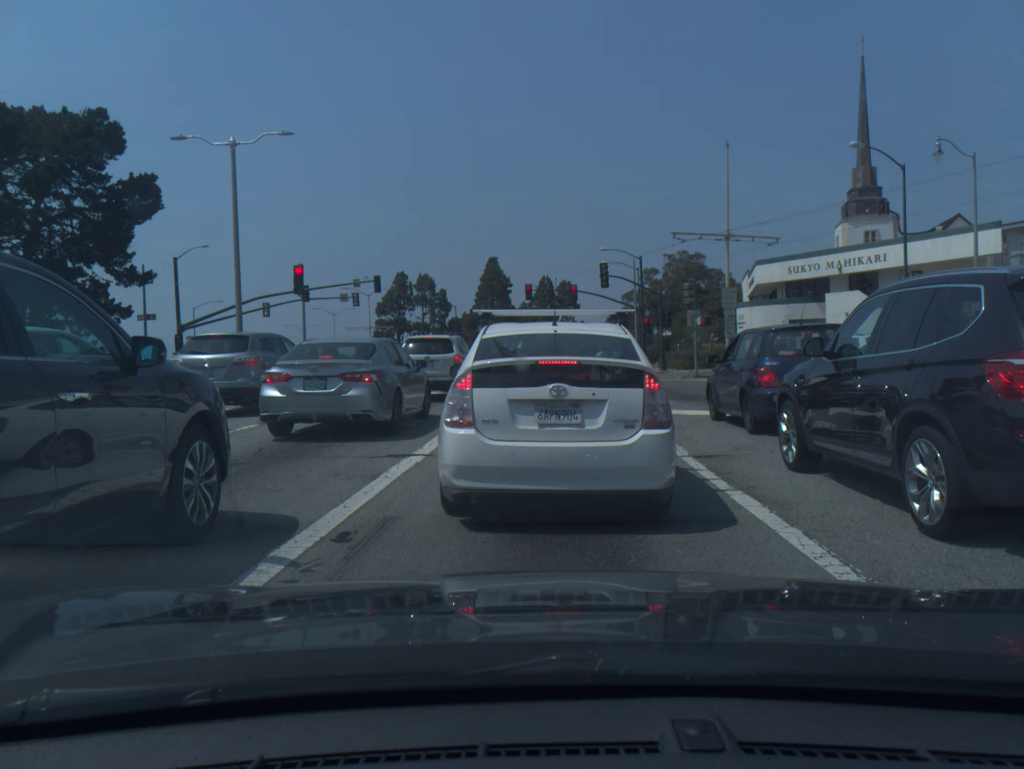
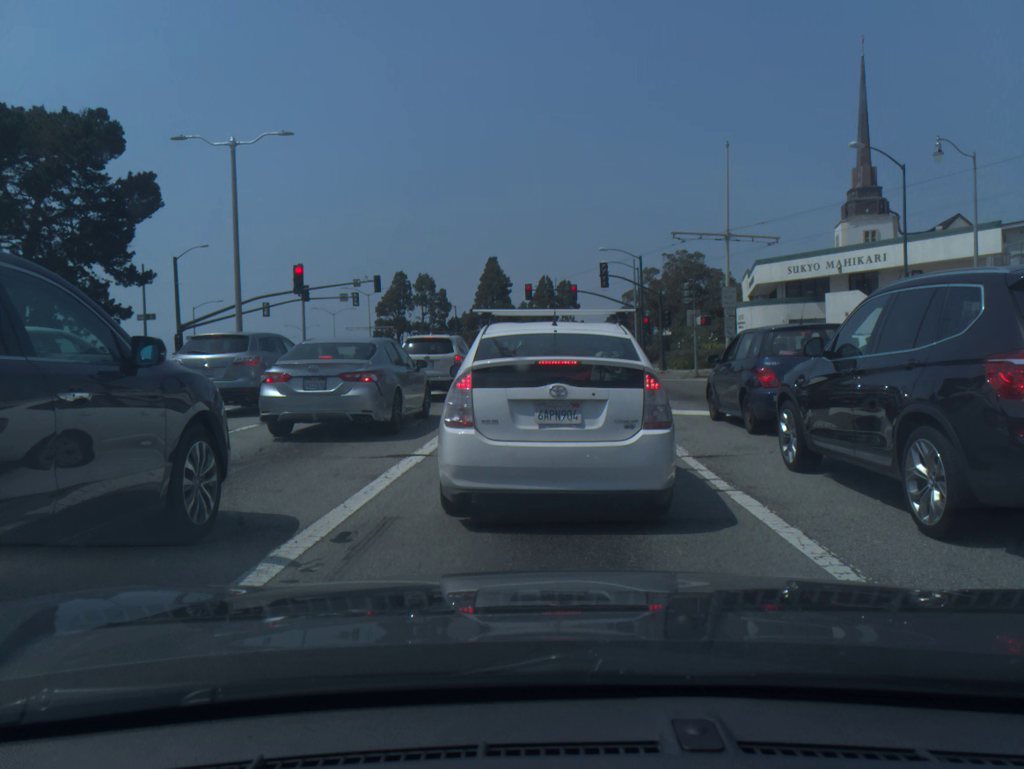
(0.0, 0.0) m; 0°
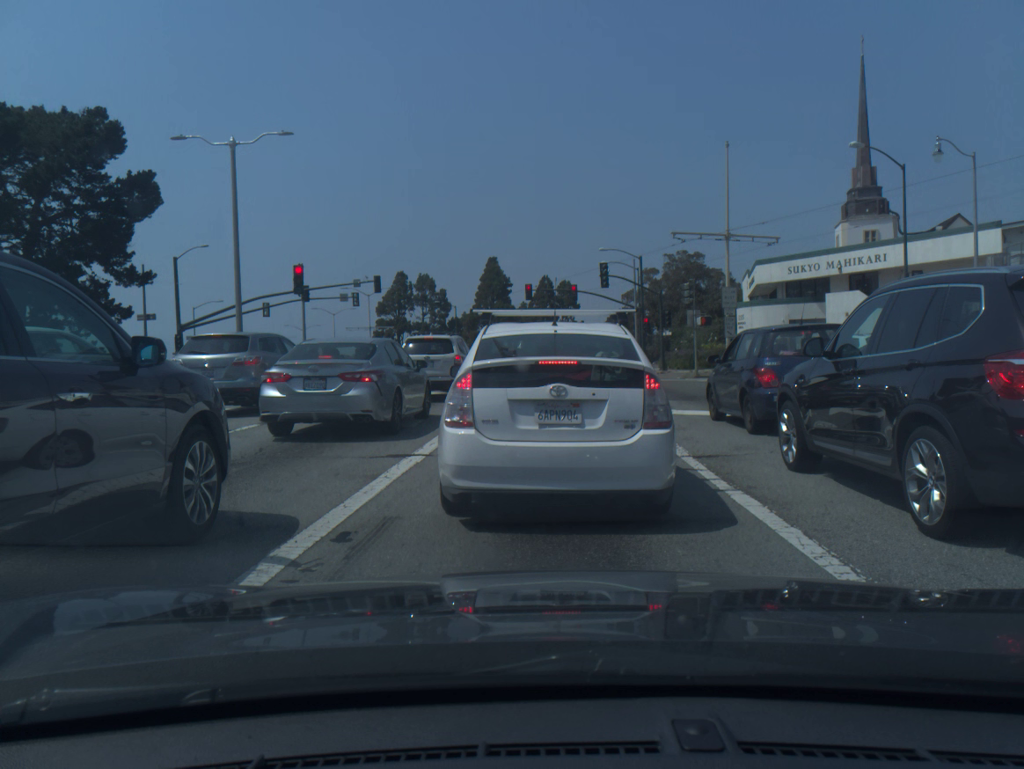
(0.0, 0.0) m; 0°
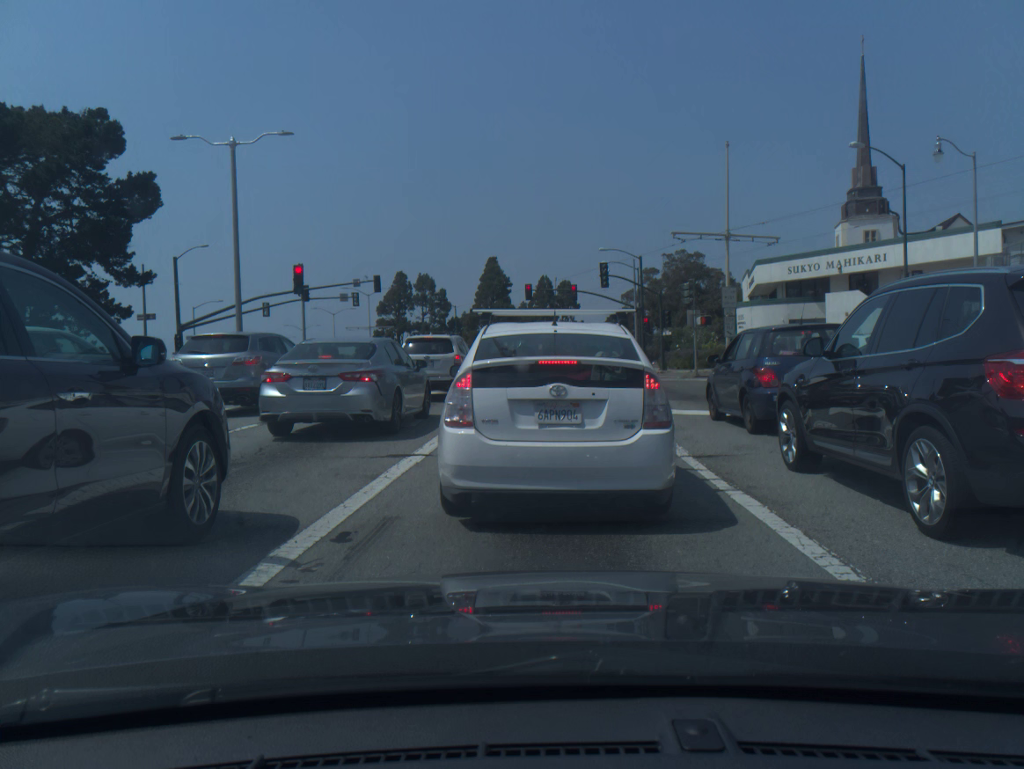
(0.0, 0.0) m; 0°
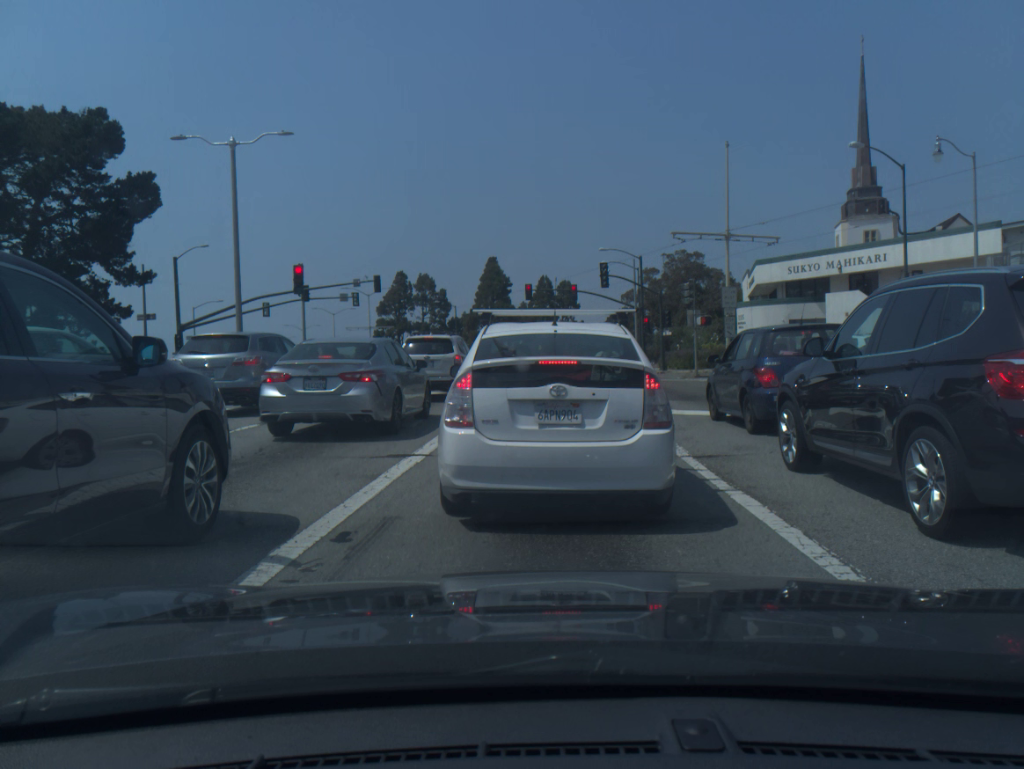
(0.0, 0.0) m; 0°
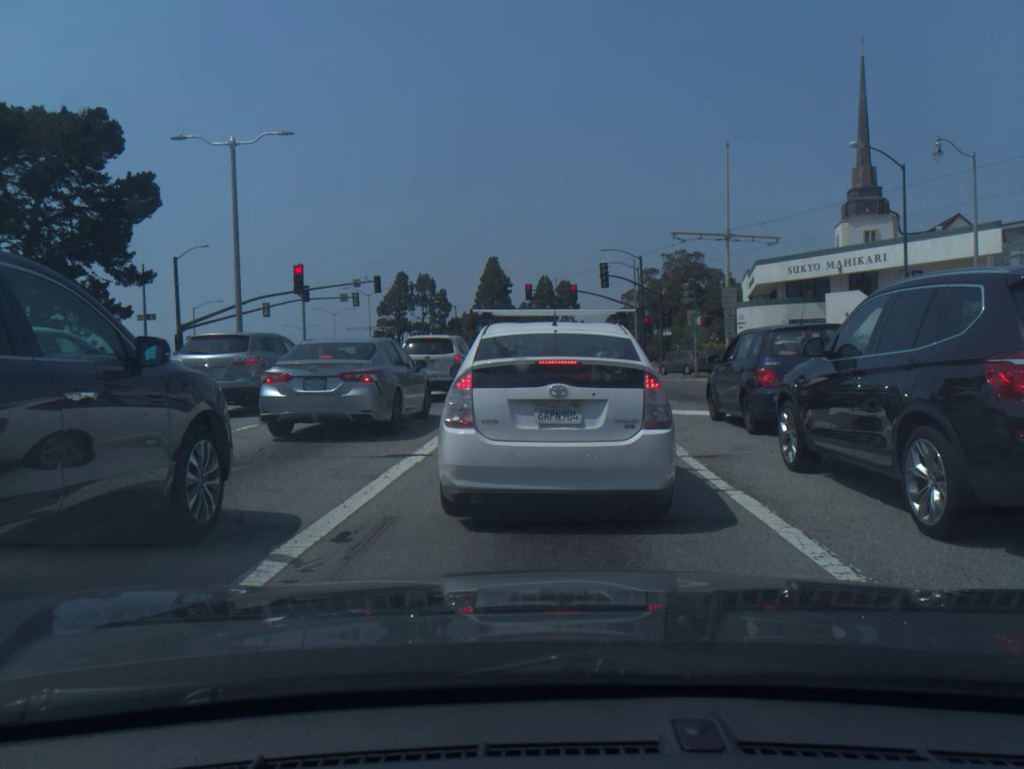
(0.0, 0.0) m; 0°
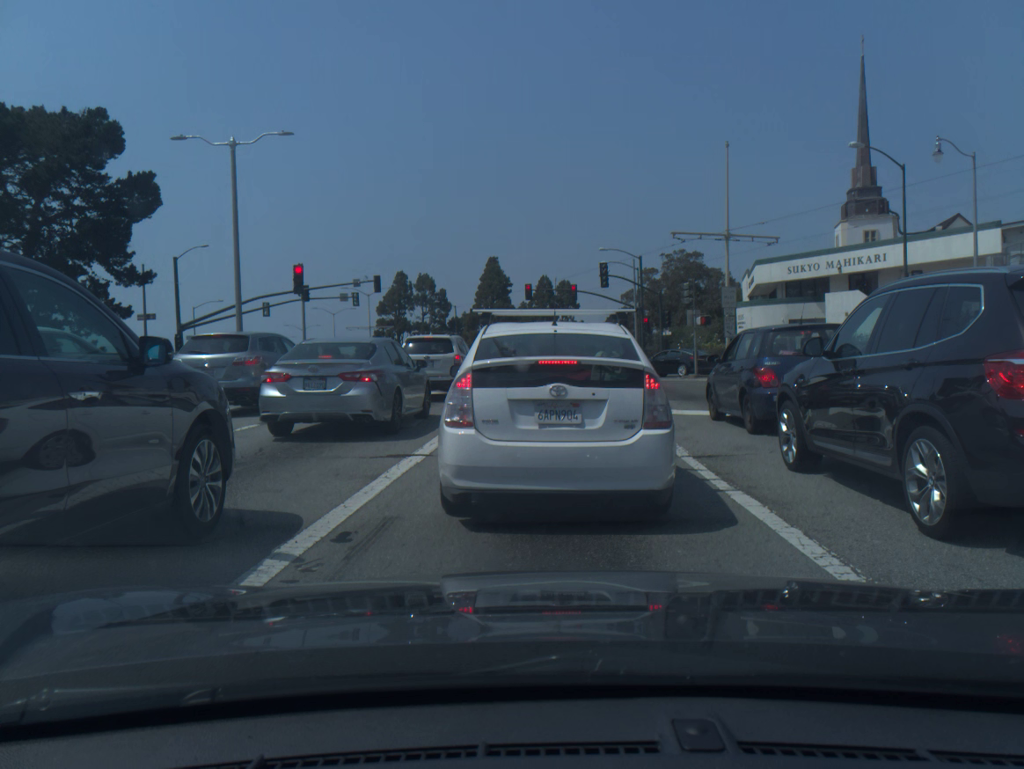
(0.0, 0.0) m; 0°
